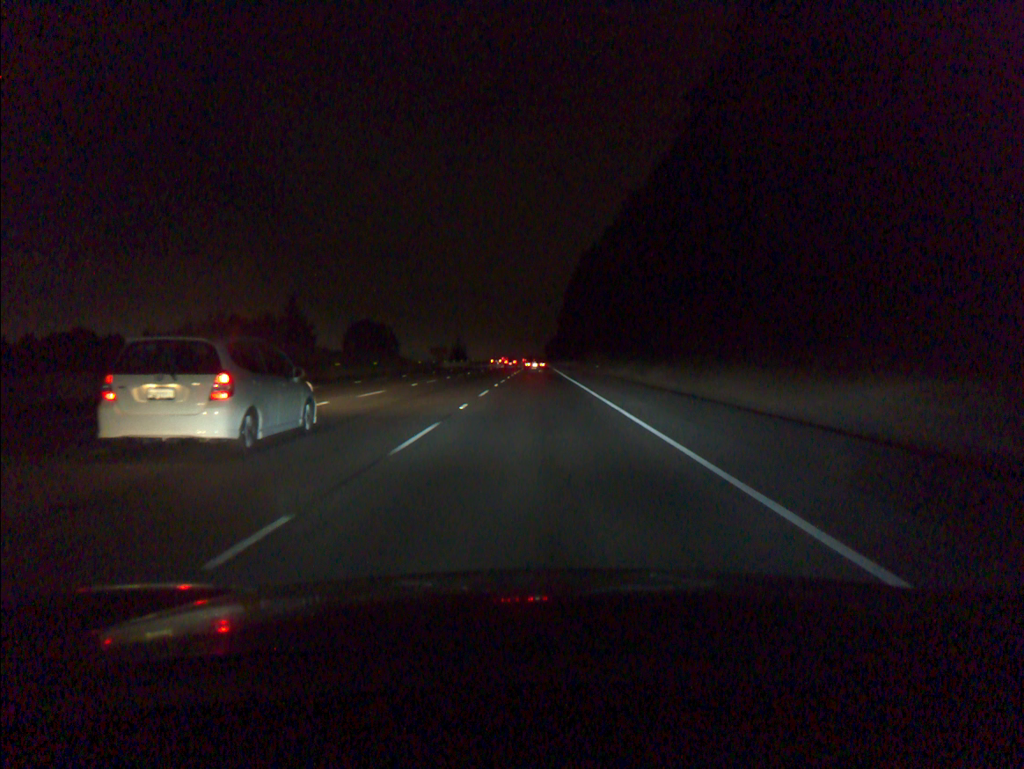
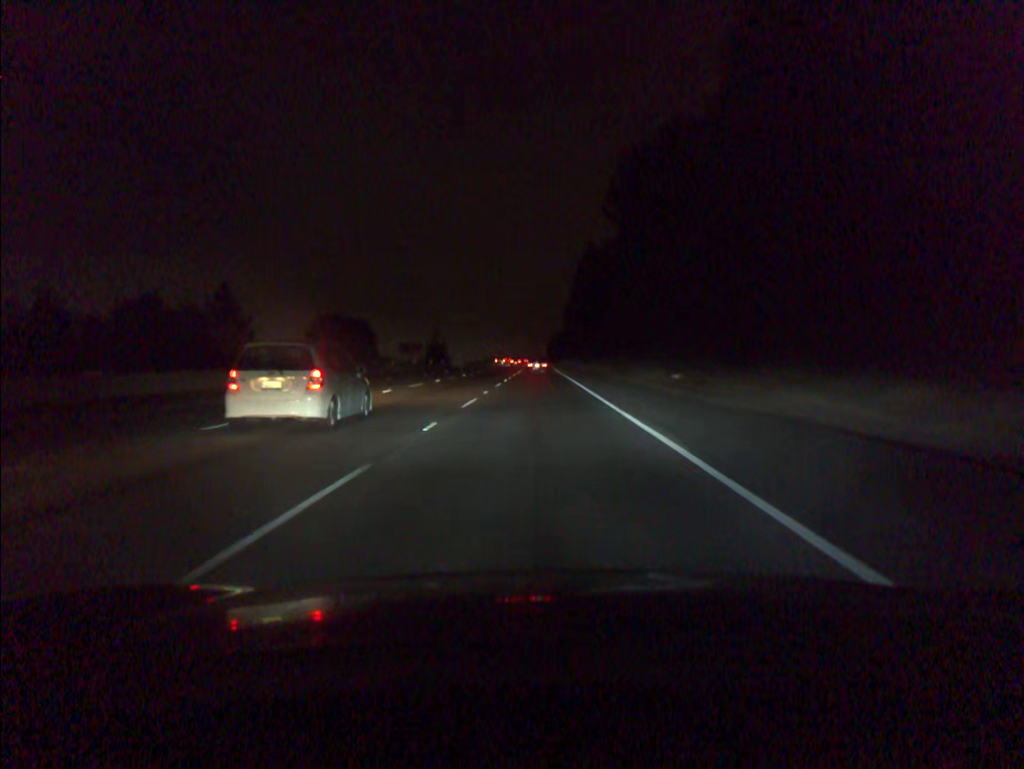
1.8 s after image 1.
(-0.1, +49.5) m; 0°
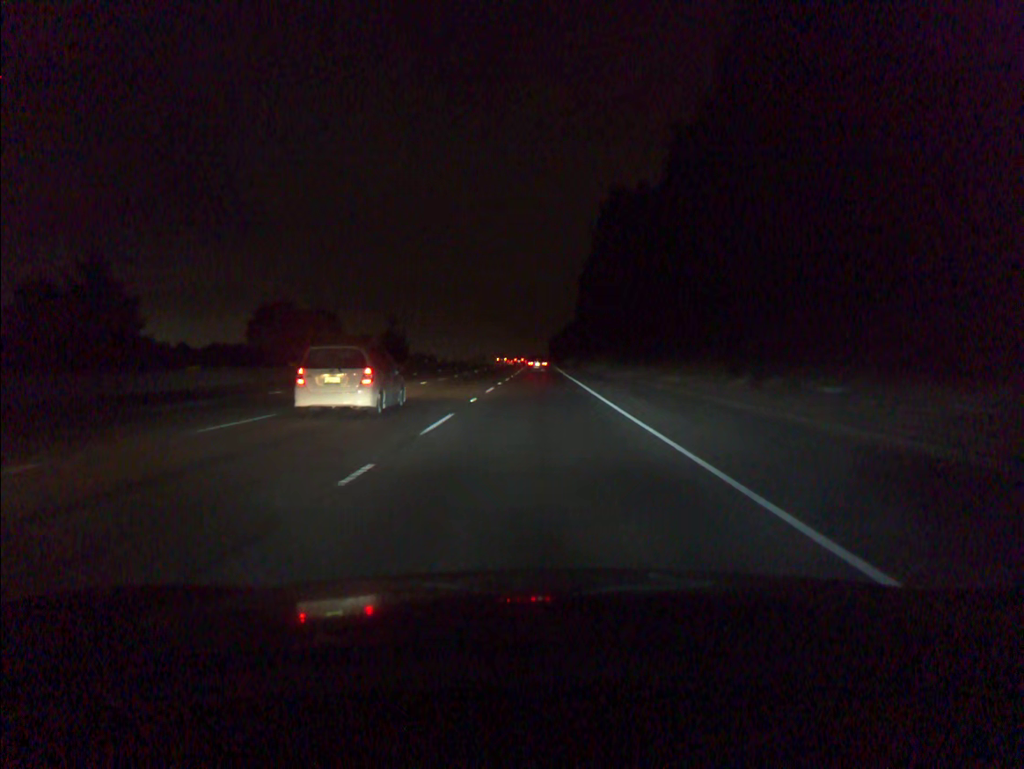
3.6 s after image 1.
(0.0, +50.0) m; 0°
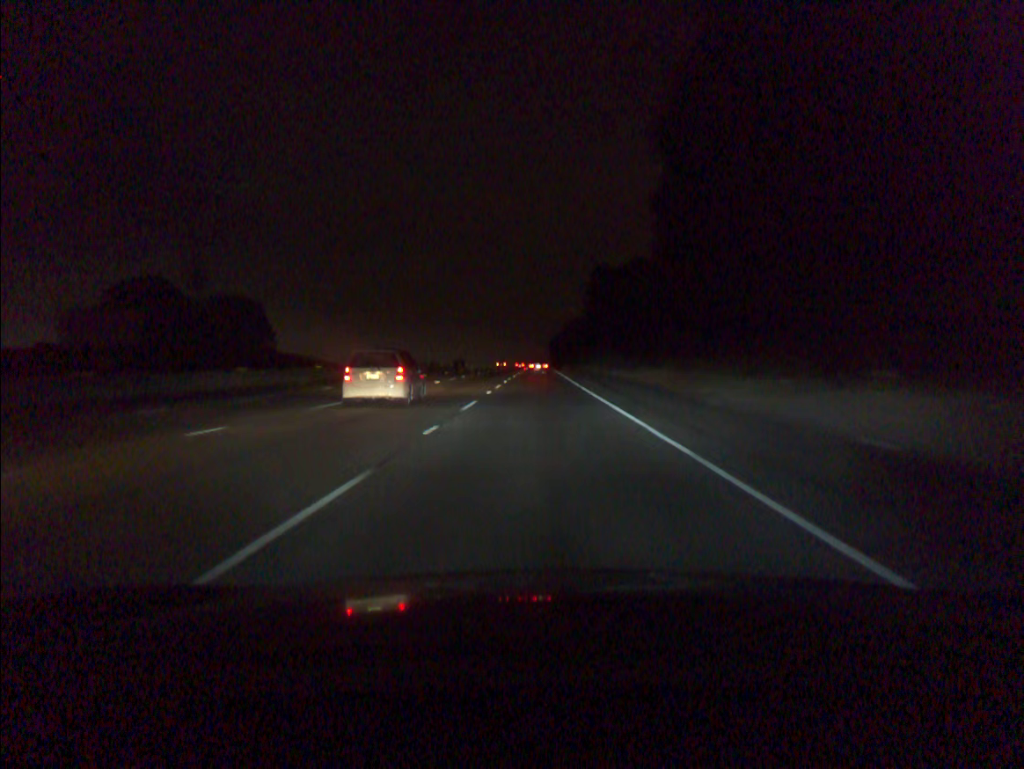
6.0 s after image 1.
(-0.1, +67.2) m; 0°
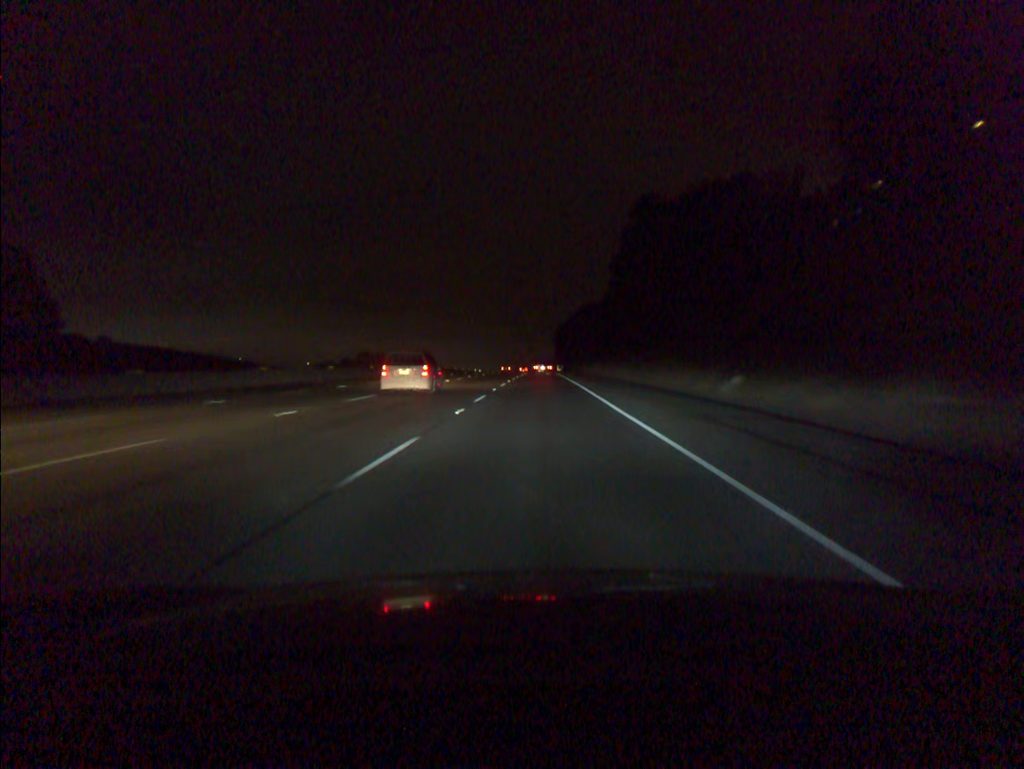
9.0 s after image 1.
(0.0, +84.4) m; 0°
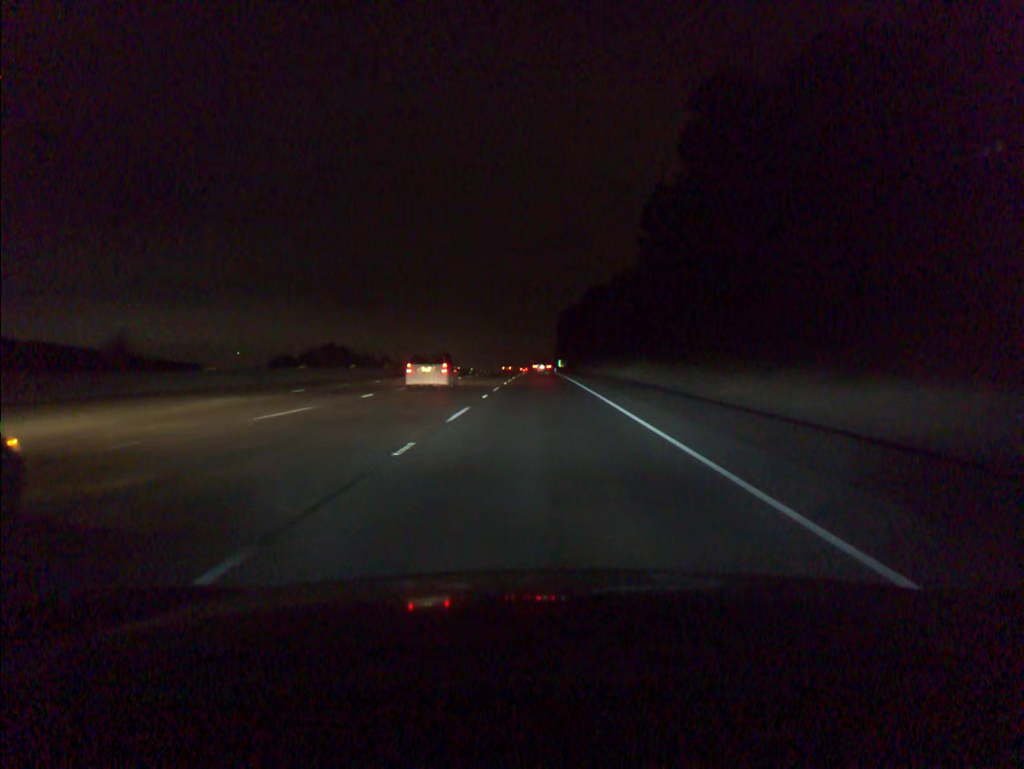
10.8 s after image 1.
(0.0, +51.0) m; 0°
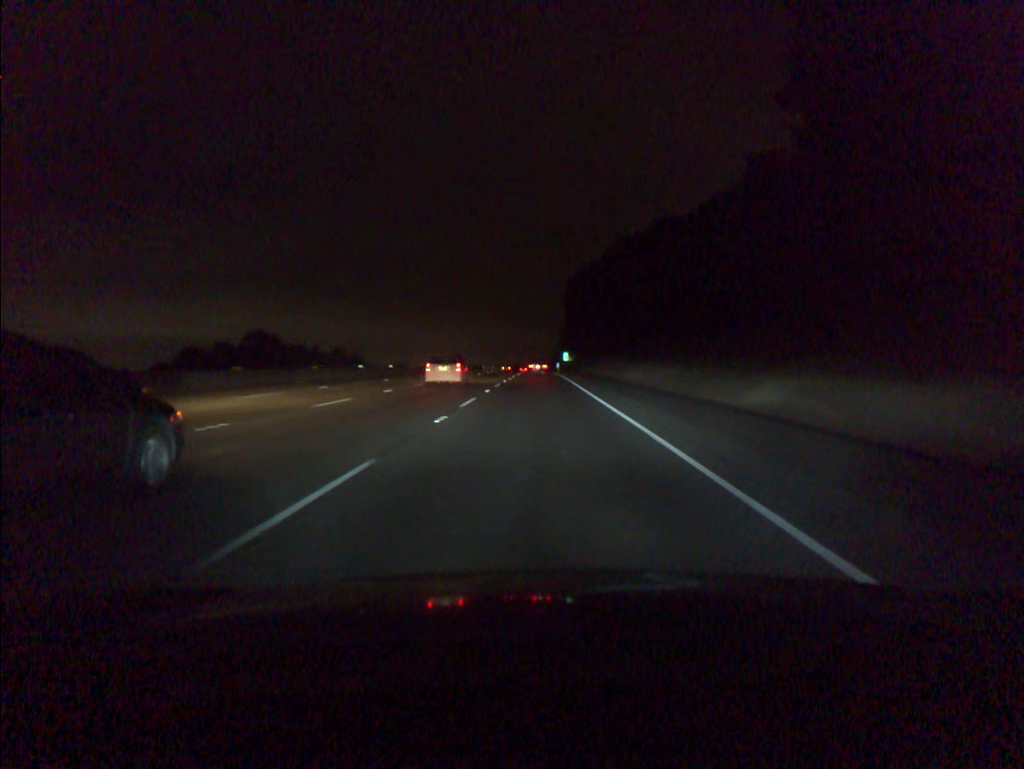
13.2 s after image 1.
(+0.2, +68.9) m; 0°
